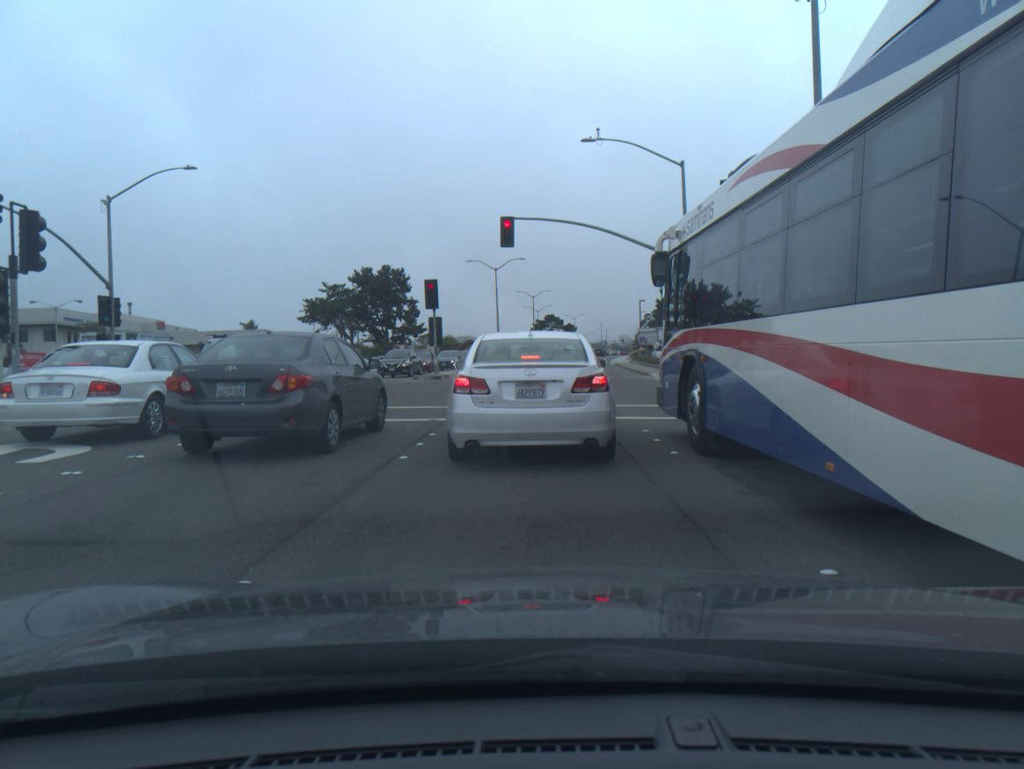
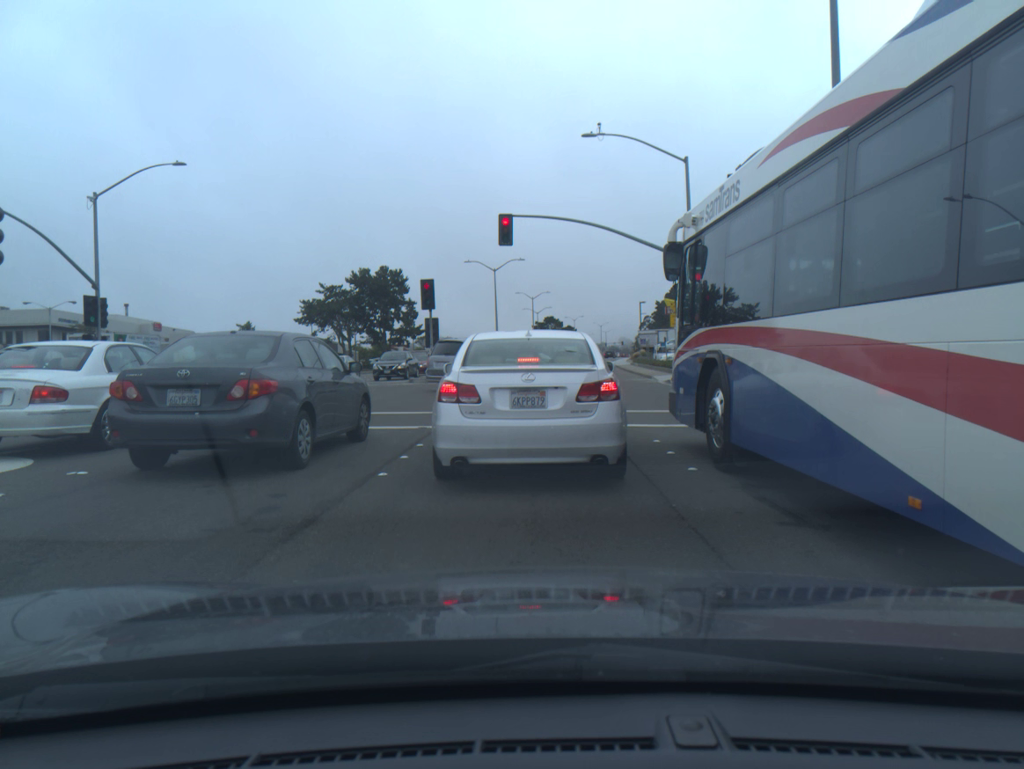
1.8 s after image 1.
(+0.1, +1.2) m; 0°
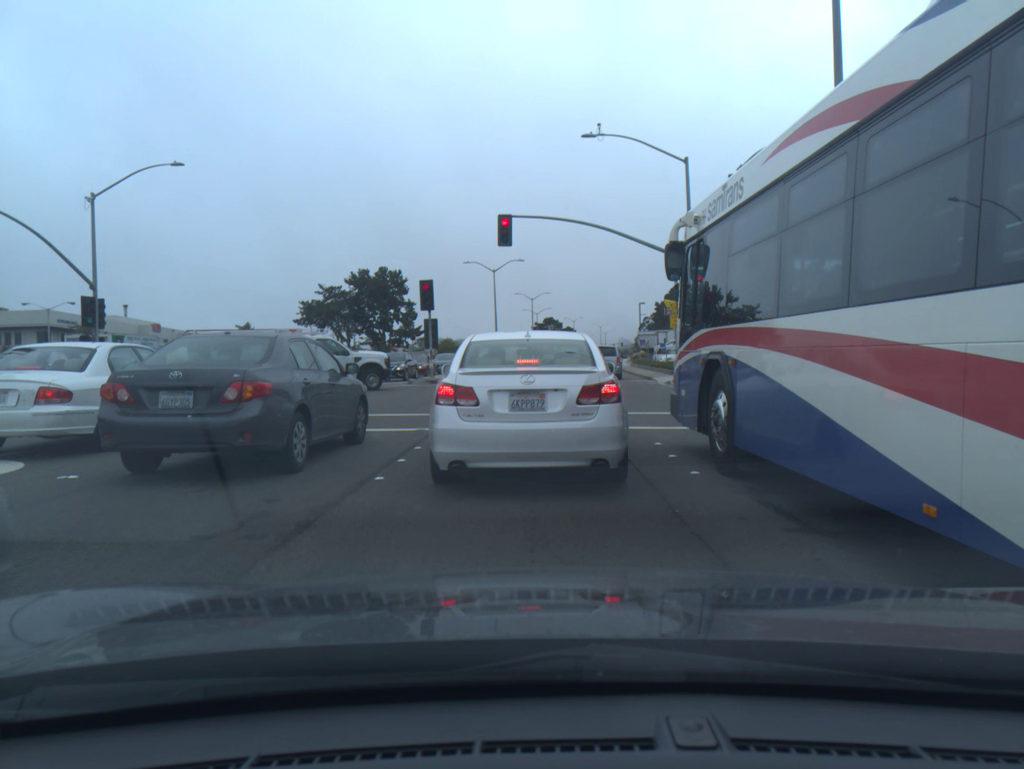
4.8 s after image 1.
(0.0, +0.2) m; 0°
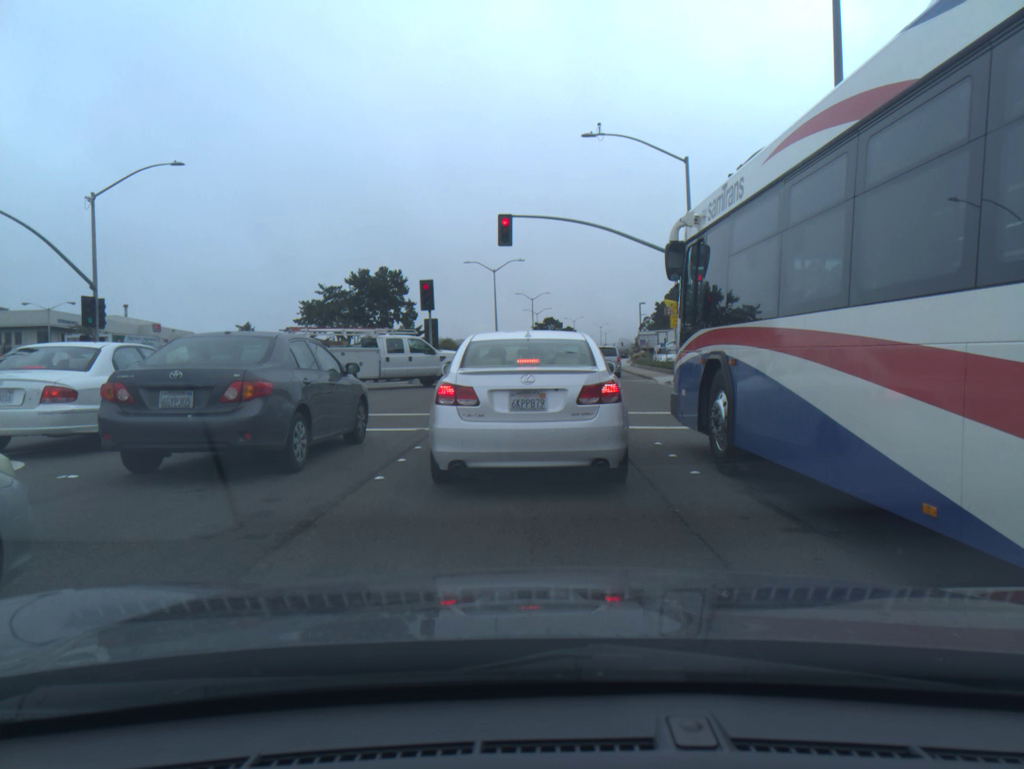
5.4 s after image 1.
(0.0, 0.0) m; 0°
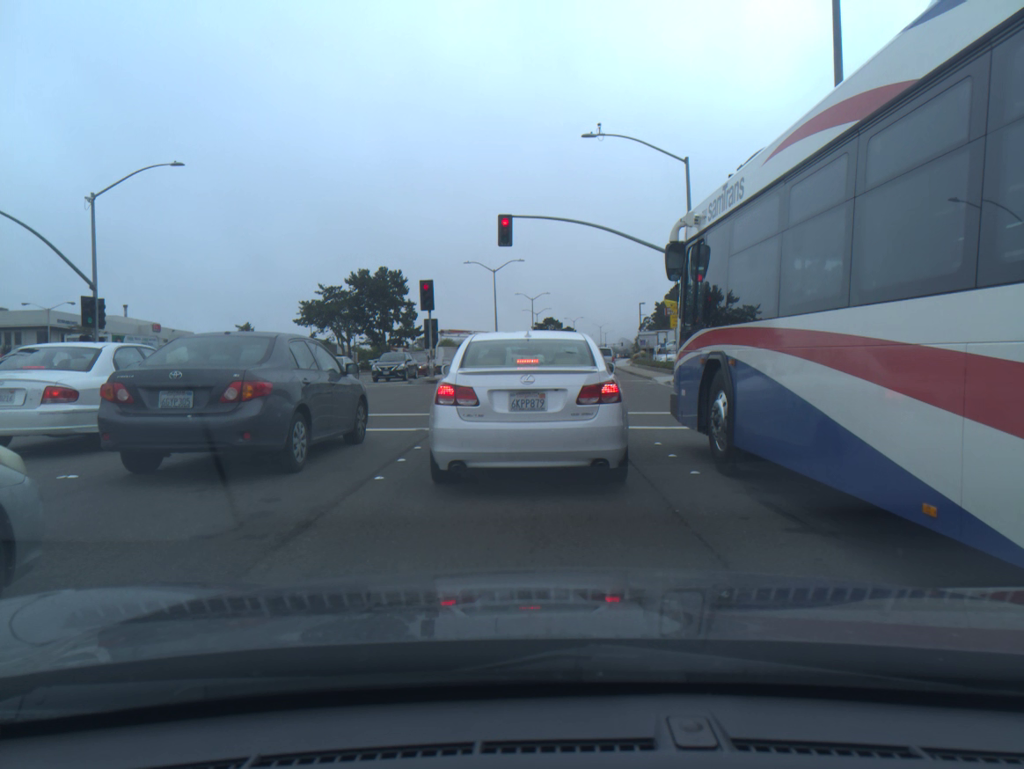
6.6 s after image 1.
(0.0, 0.0) m; 0°
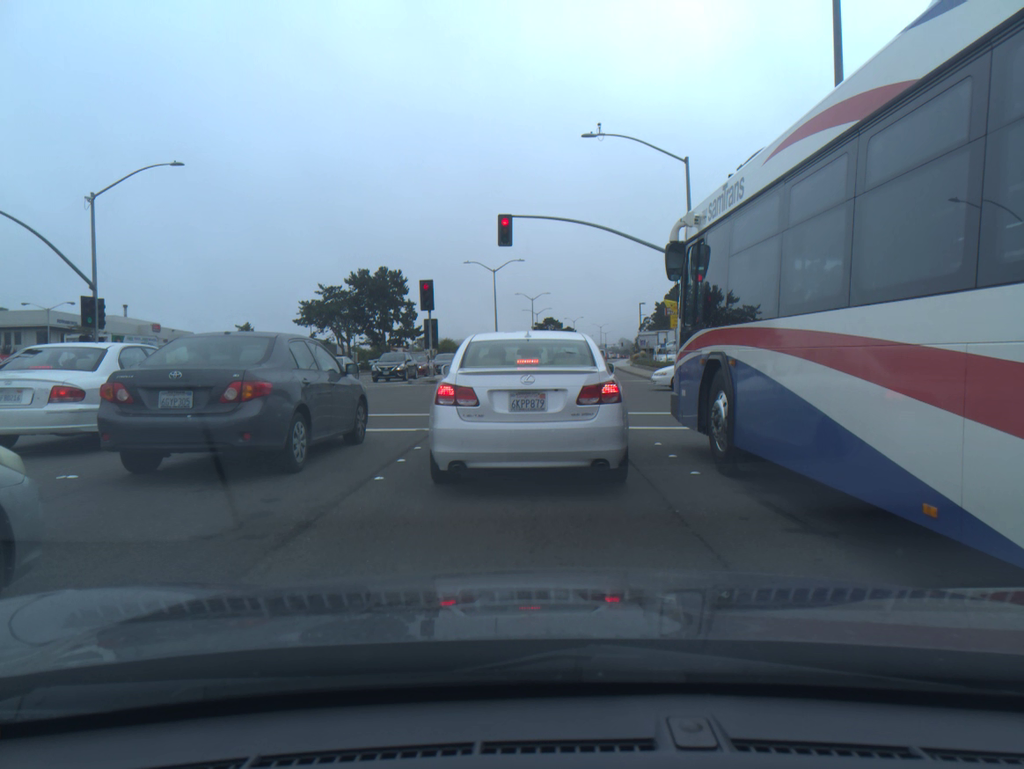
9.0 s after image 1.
(0.0, 0.0) m; 0°
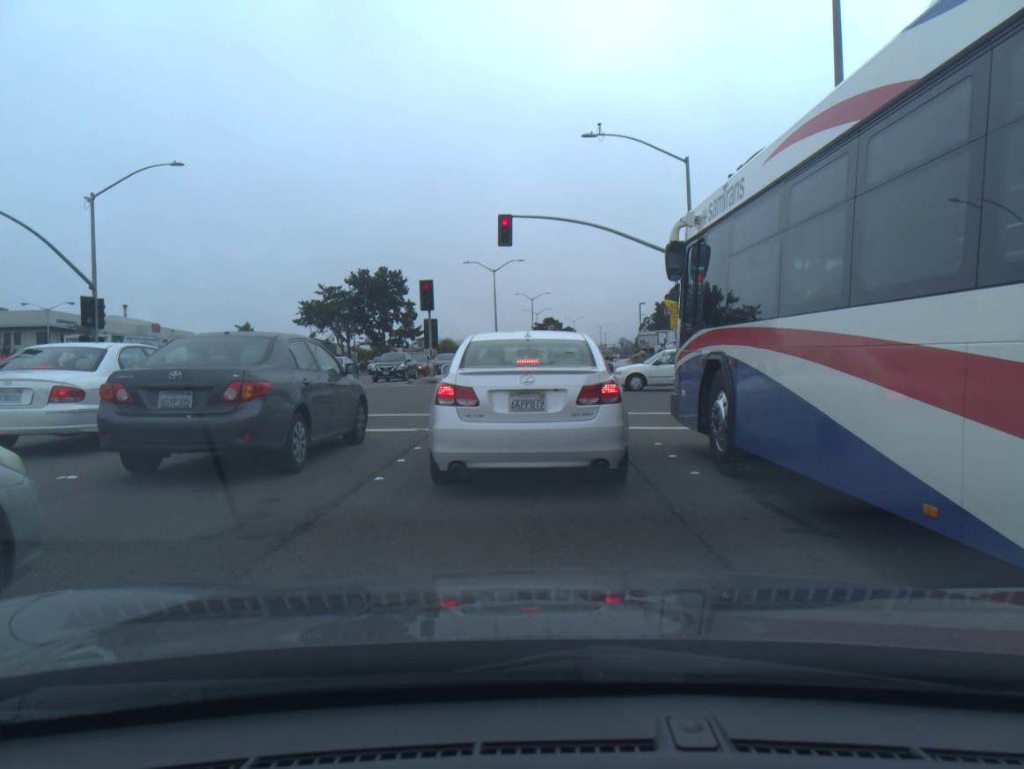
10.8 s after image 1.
(0.0, 0.0) m; 0°
